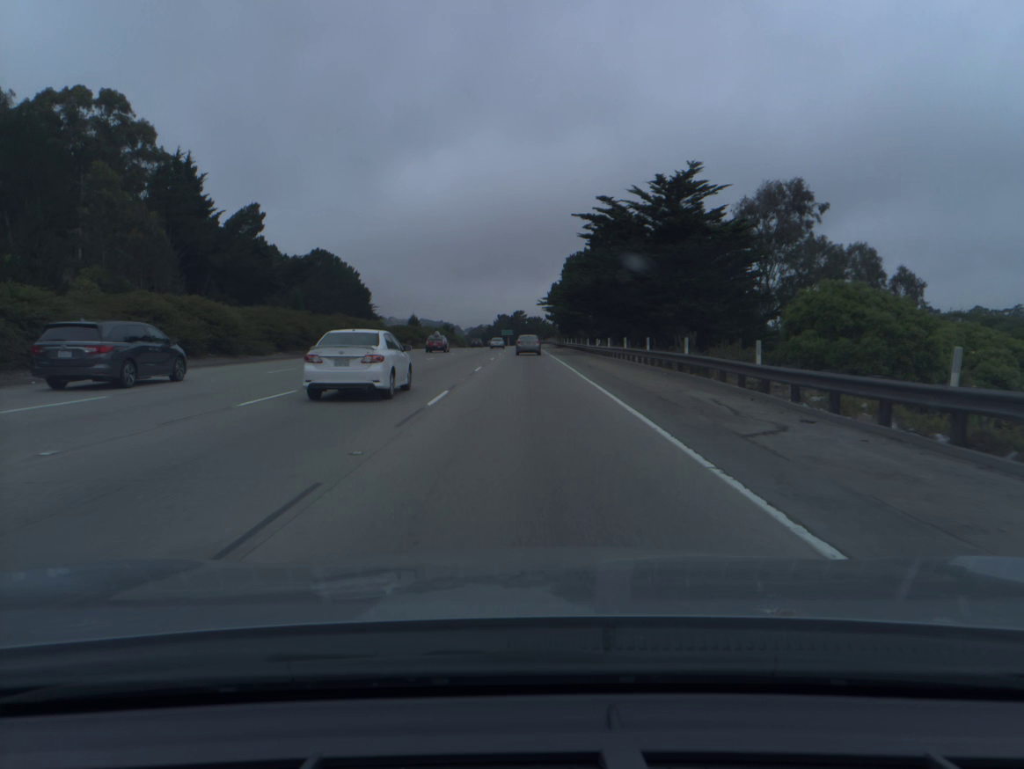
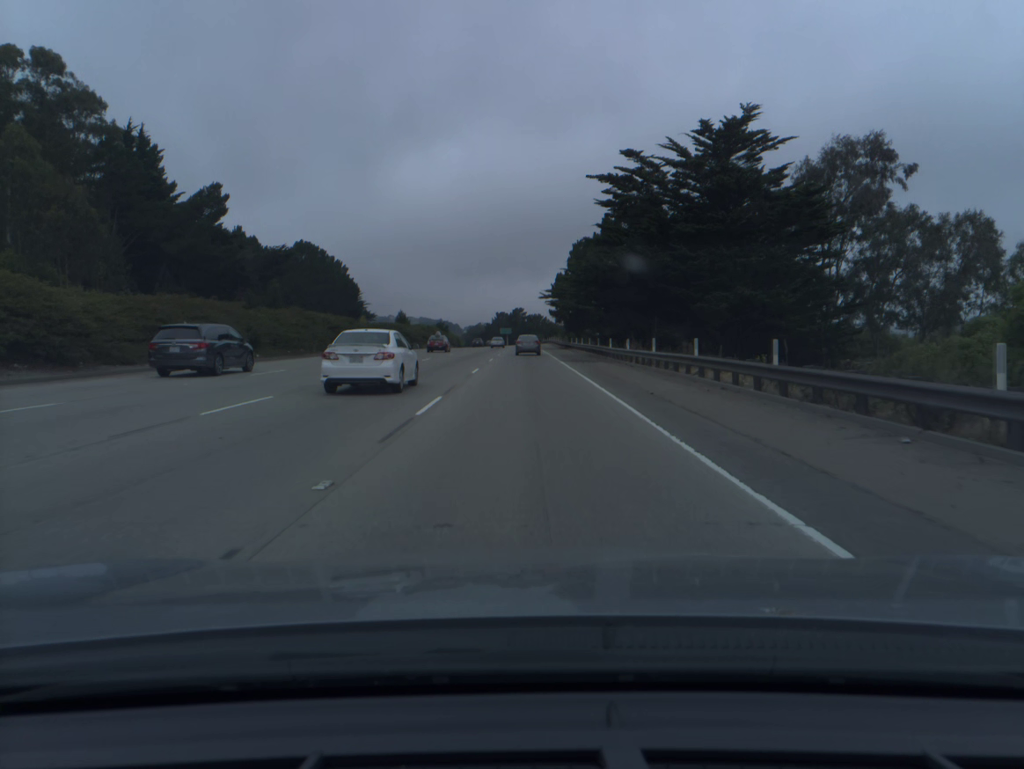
(0.0, +16.6) m; 0°
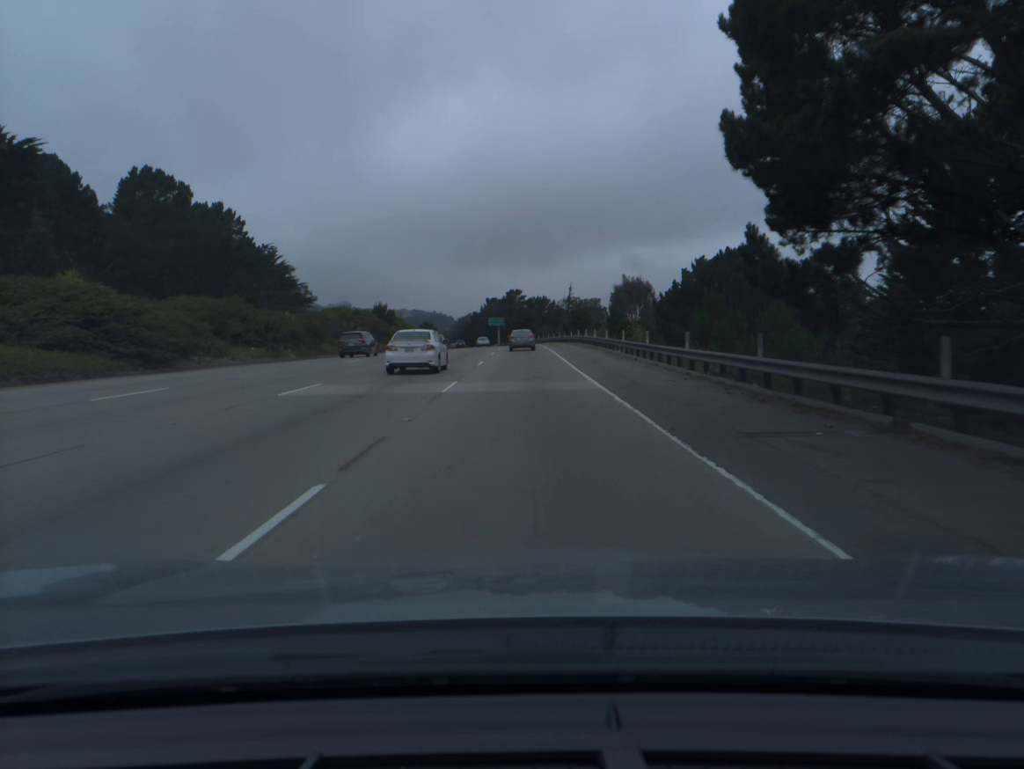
(+0.1, +82.7) m; 0°
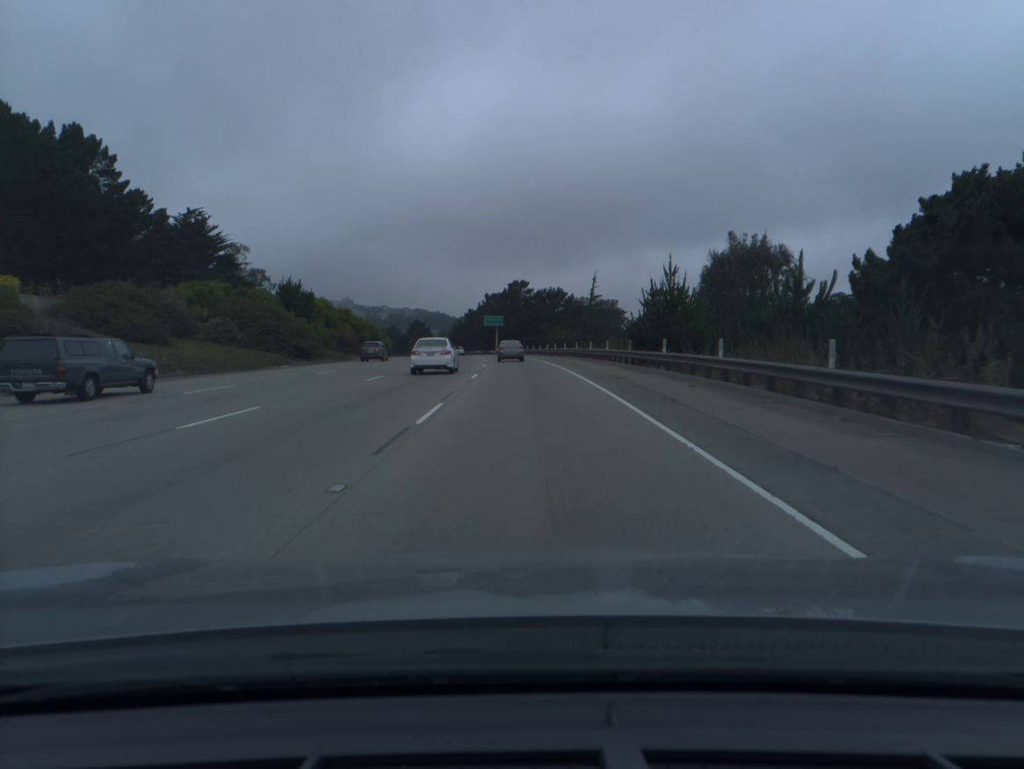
(-0.1, +49.4) m; 0°
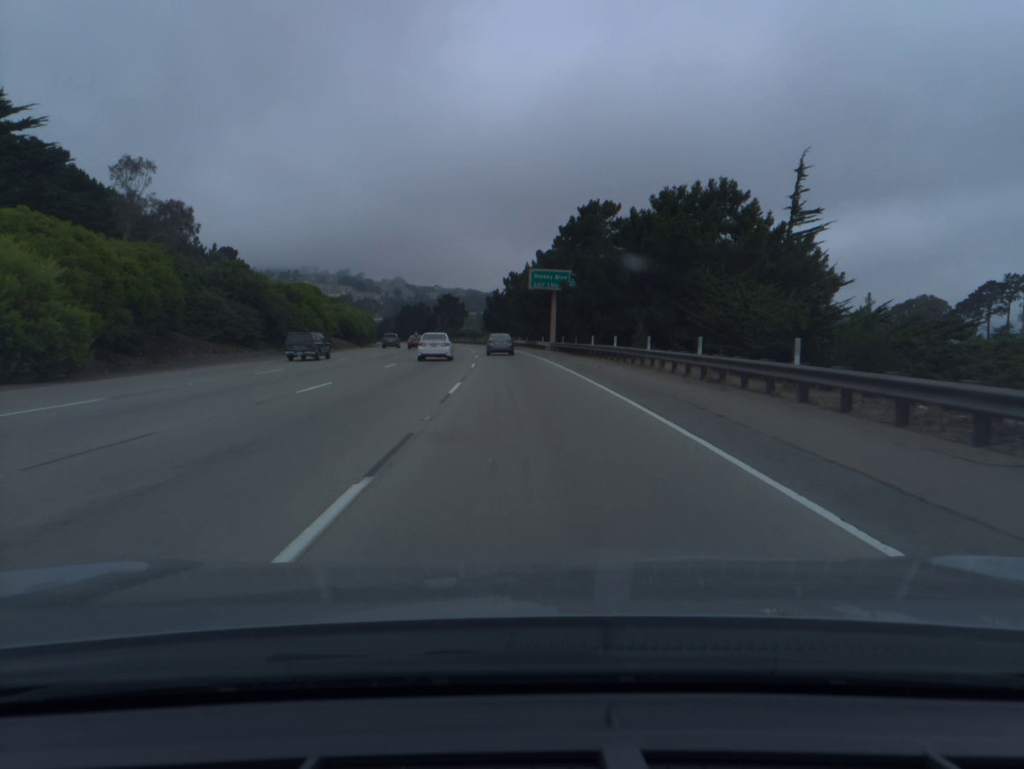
(-2.4, +81.9) m; -4°
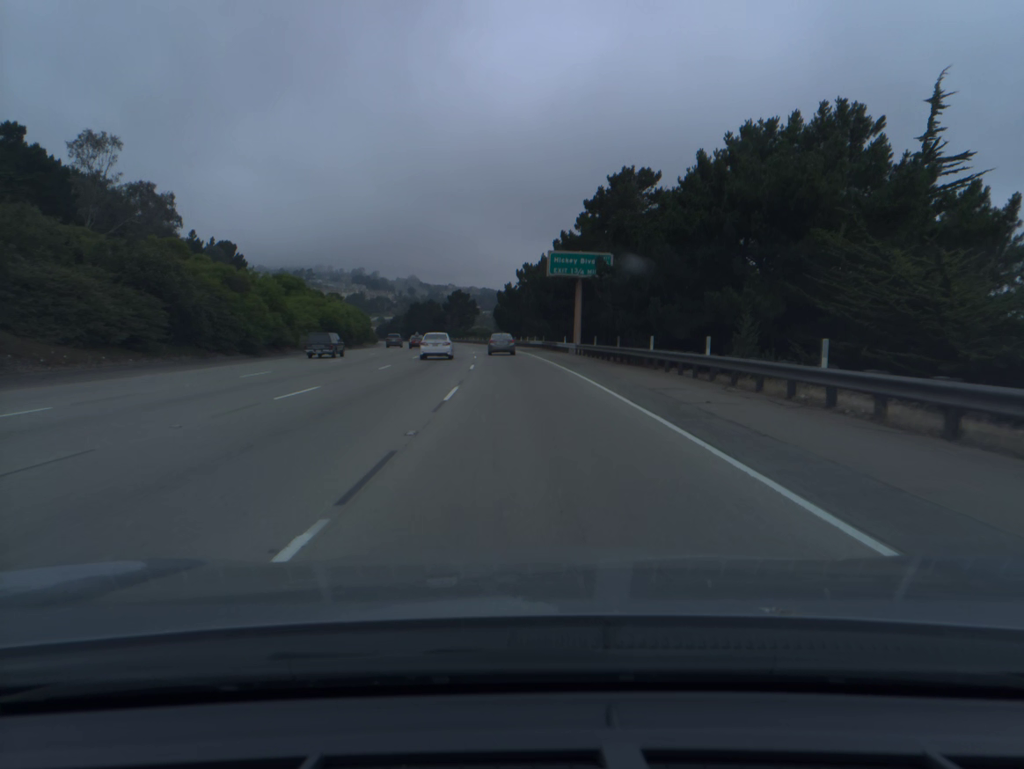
(-0.1, +16.4) m; -1°
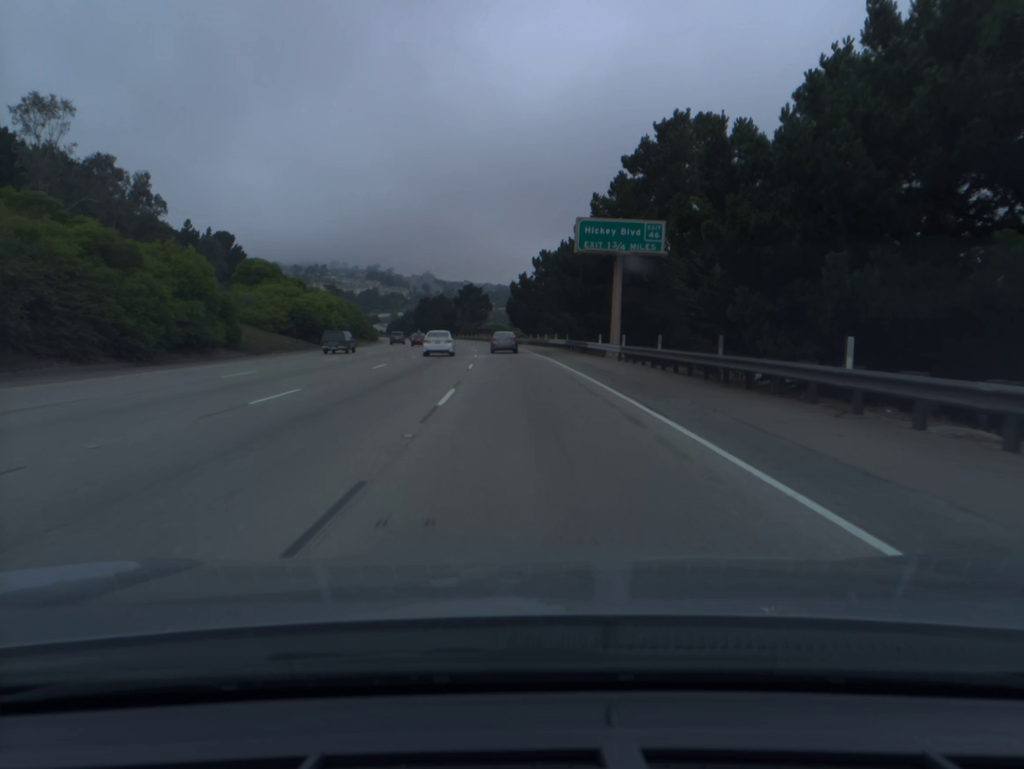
(-0.2, +16.4) m; -1°
